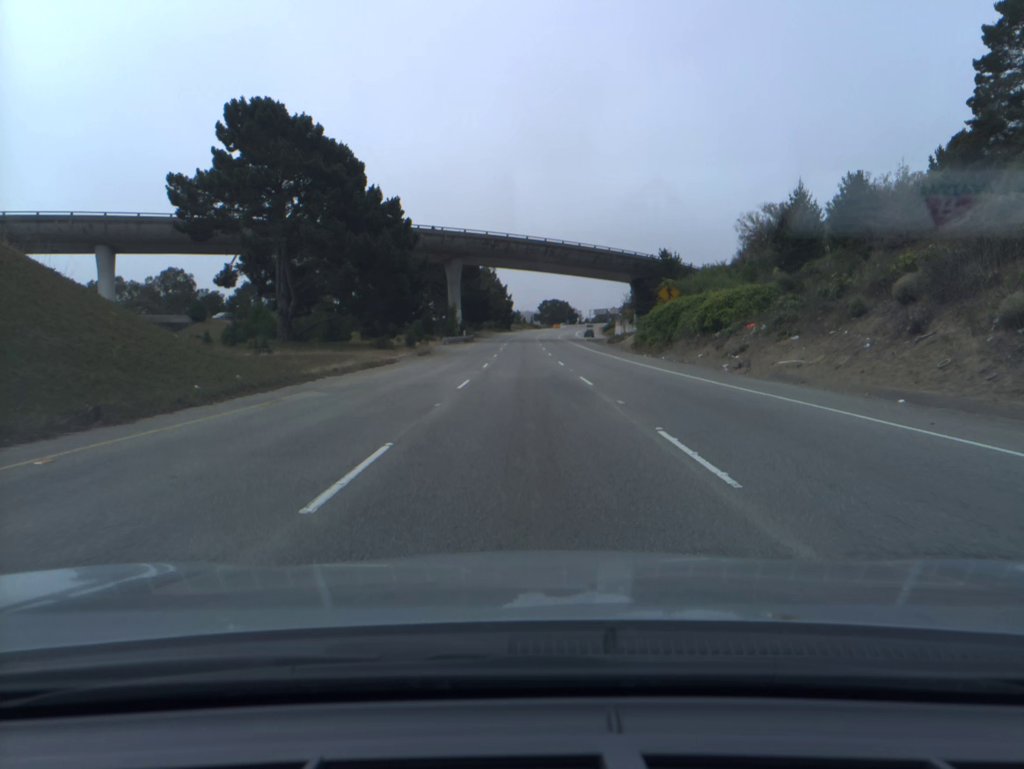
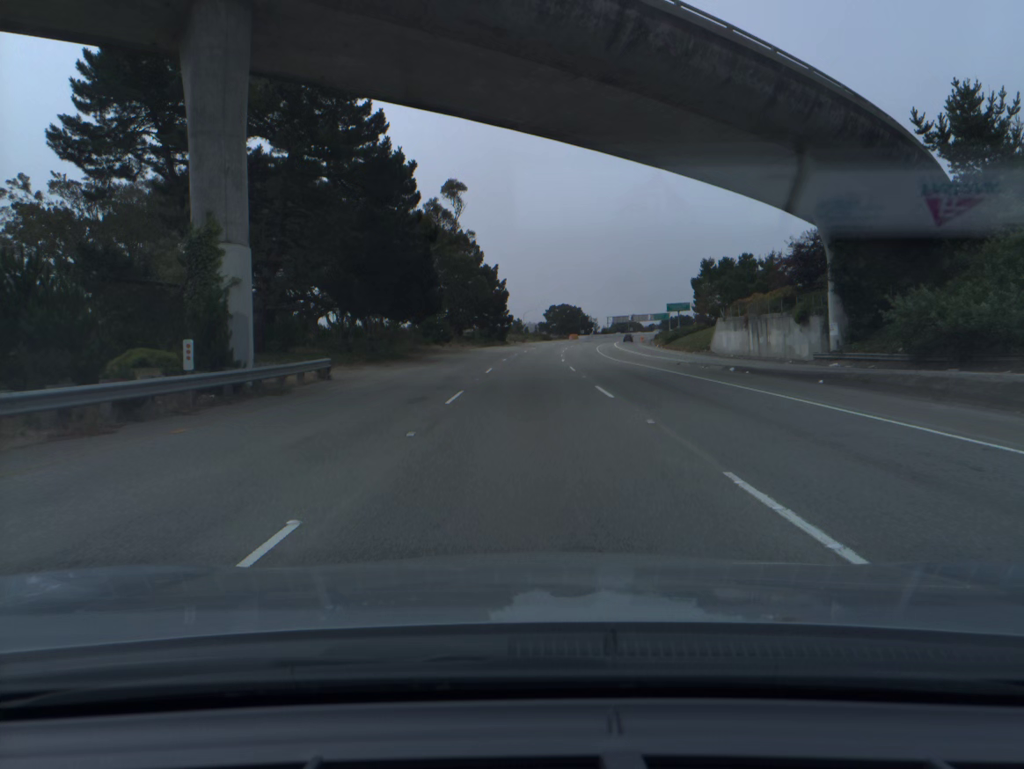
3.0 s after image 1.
(-0.3, +77.7) m; 0°
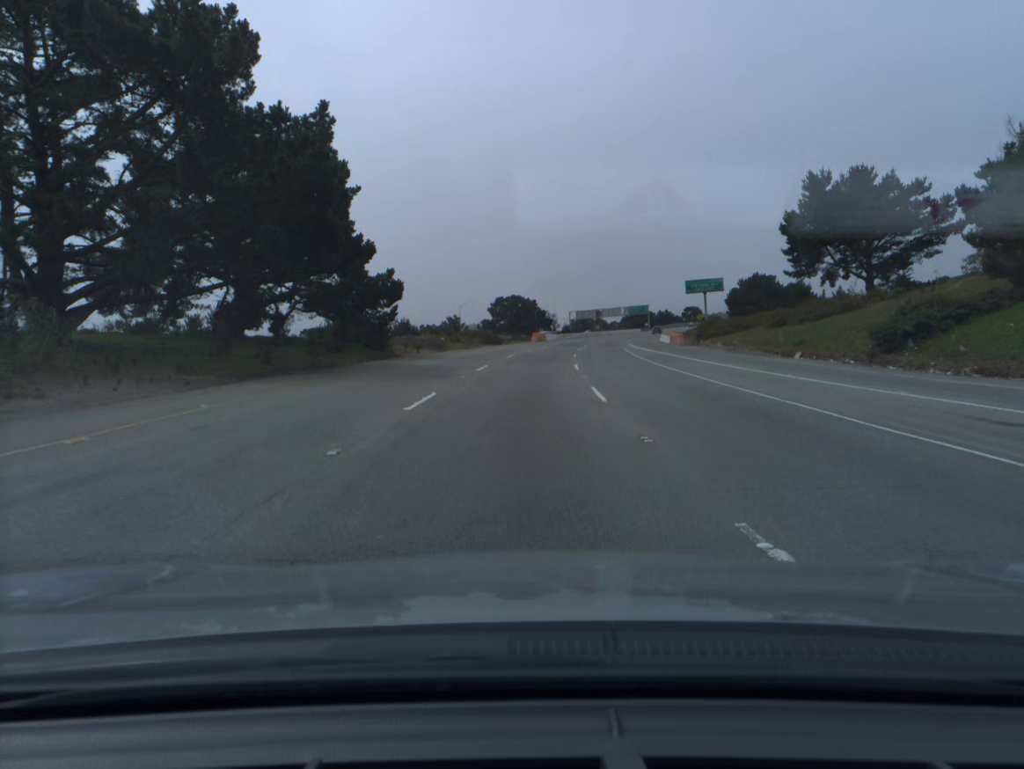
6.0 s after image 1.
(+2.0, +76.0) m; +4°
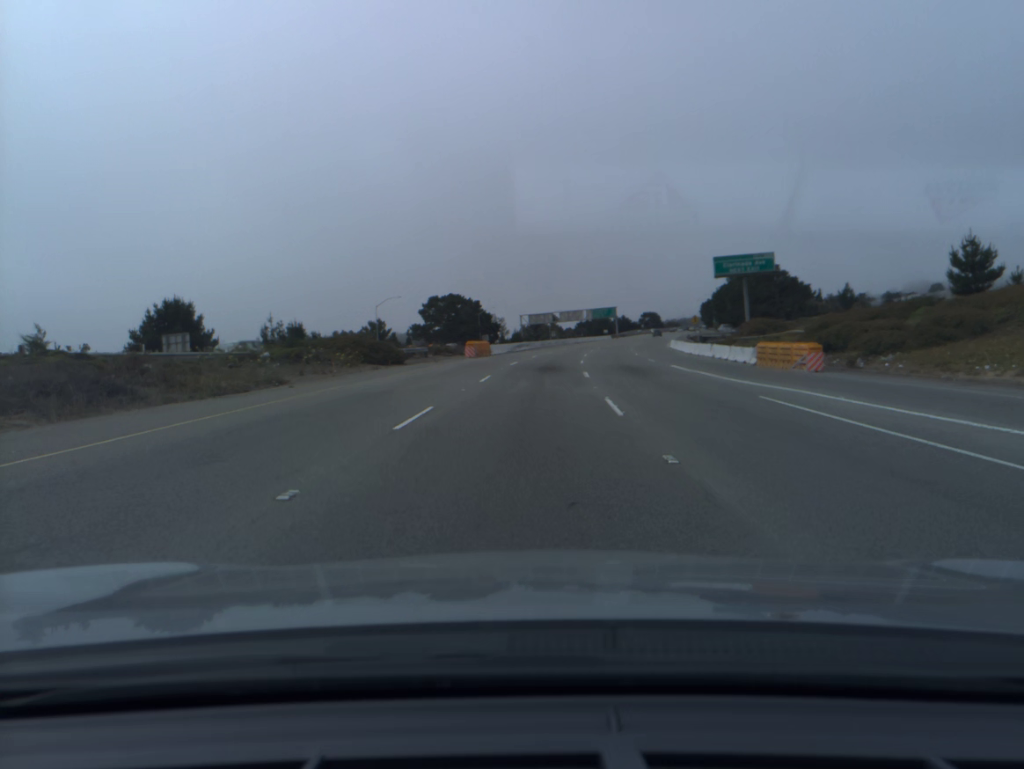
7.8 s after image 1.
(+1.4, +45.3) m; +4°
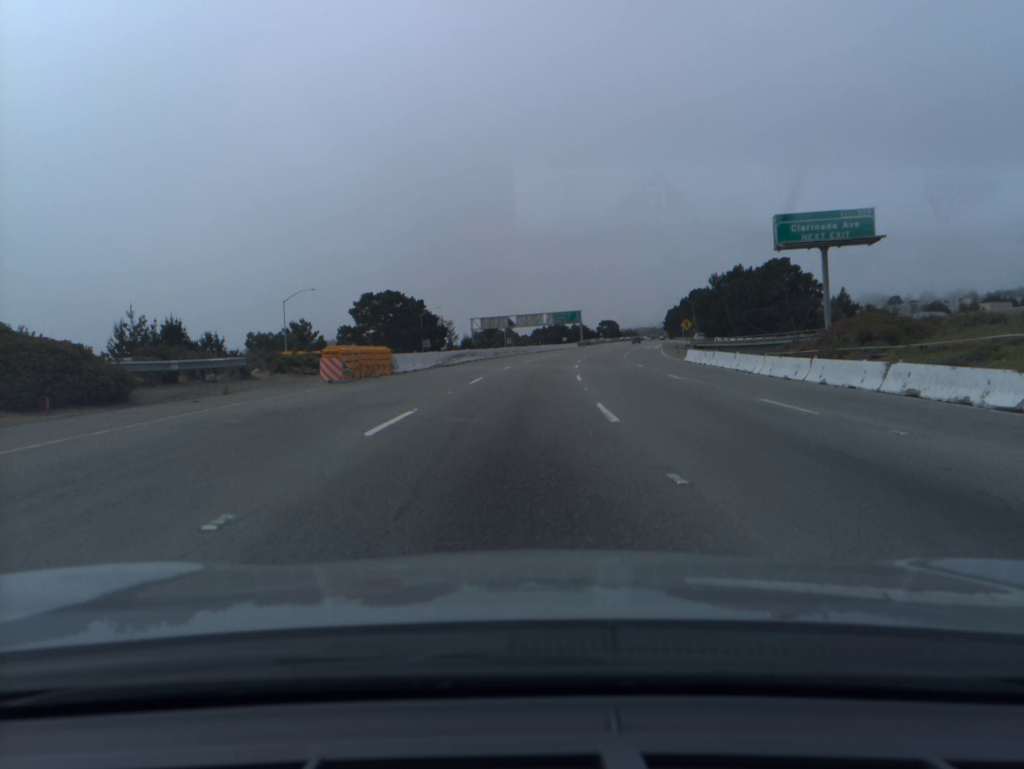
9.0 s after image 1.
(+0.8, +30.4) m; +3°
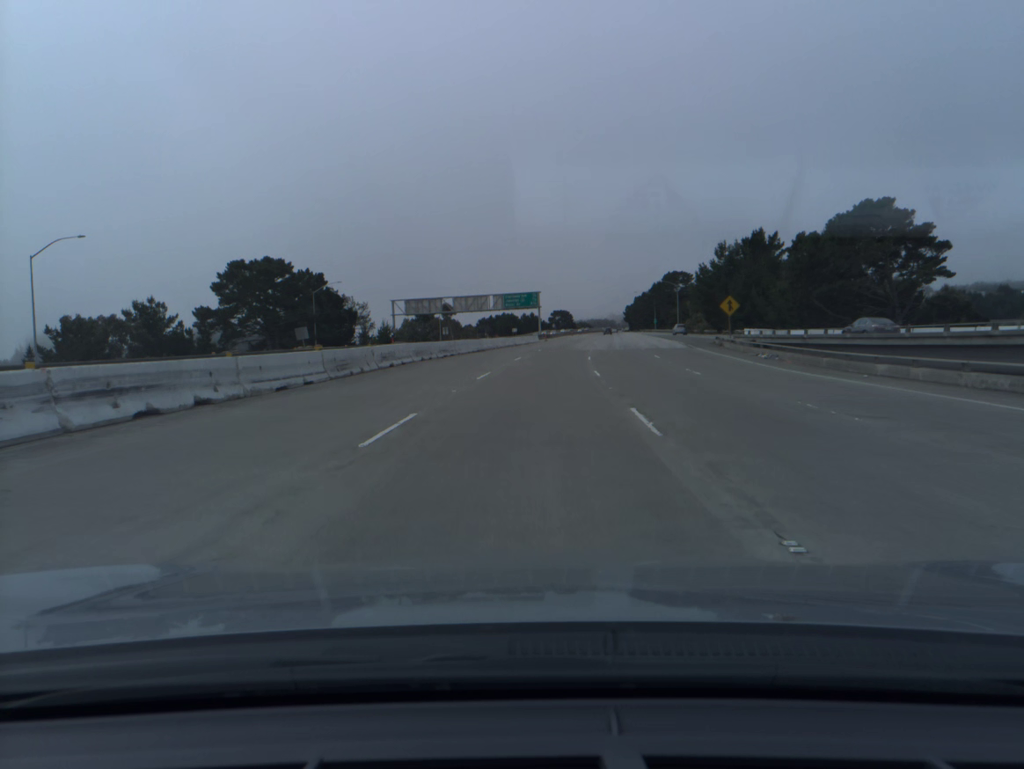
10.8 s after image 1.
(+1.6, +46.2) m; +4°
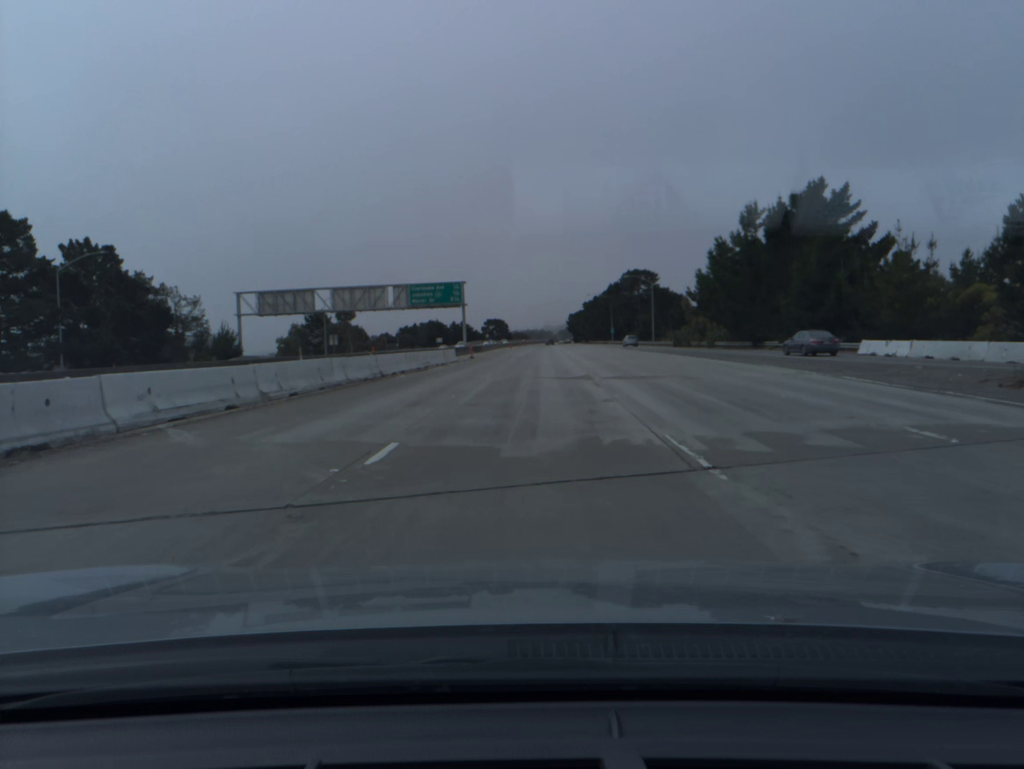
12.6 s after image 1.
(+2.1, +46.9) m; +5°
